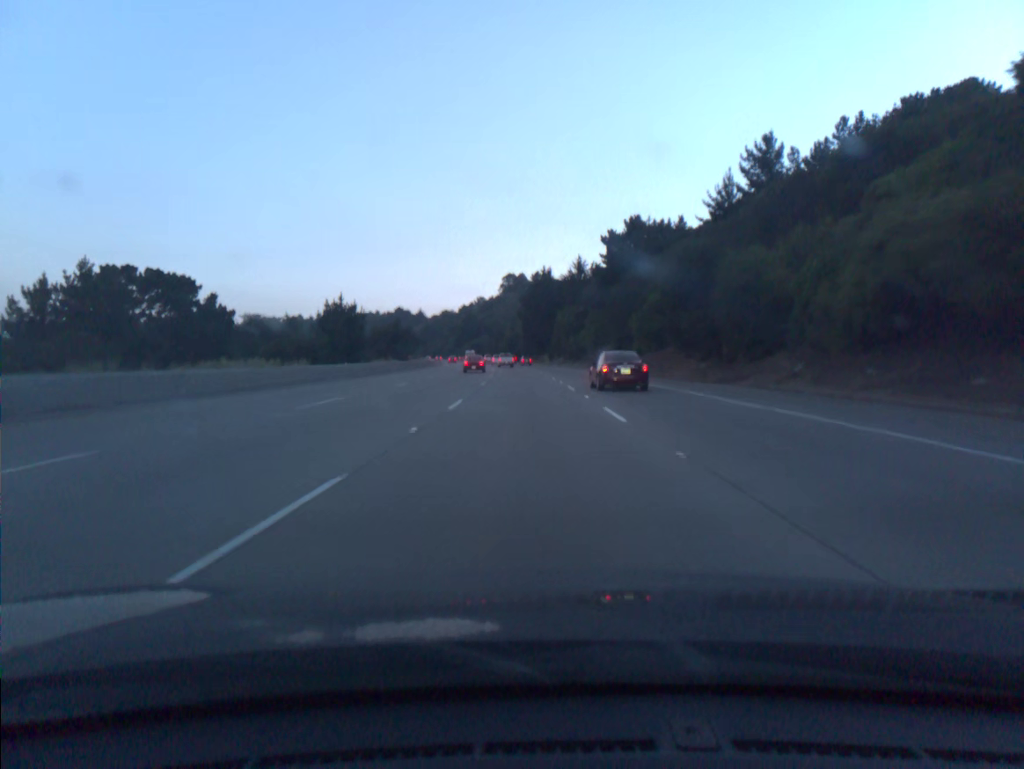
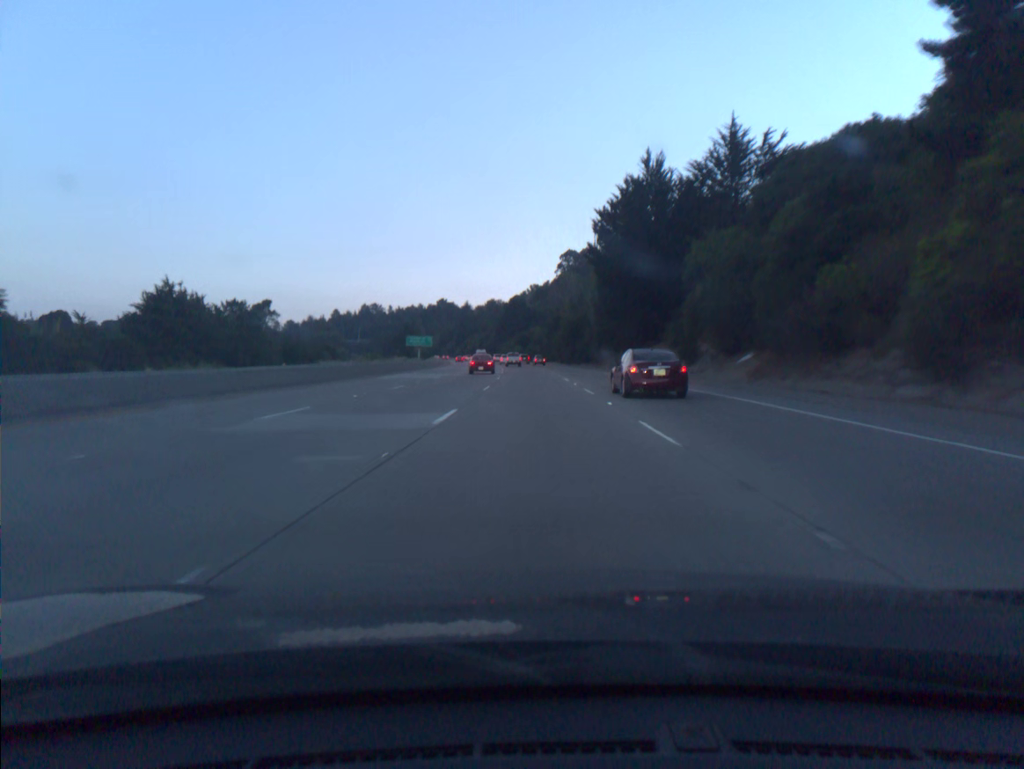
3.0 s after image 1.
(-3.6, +91.4) m; -4°
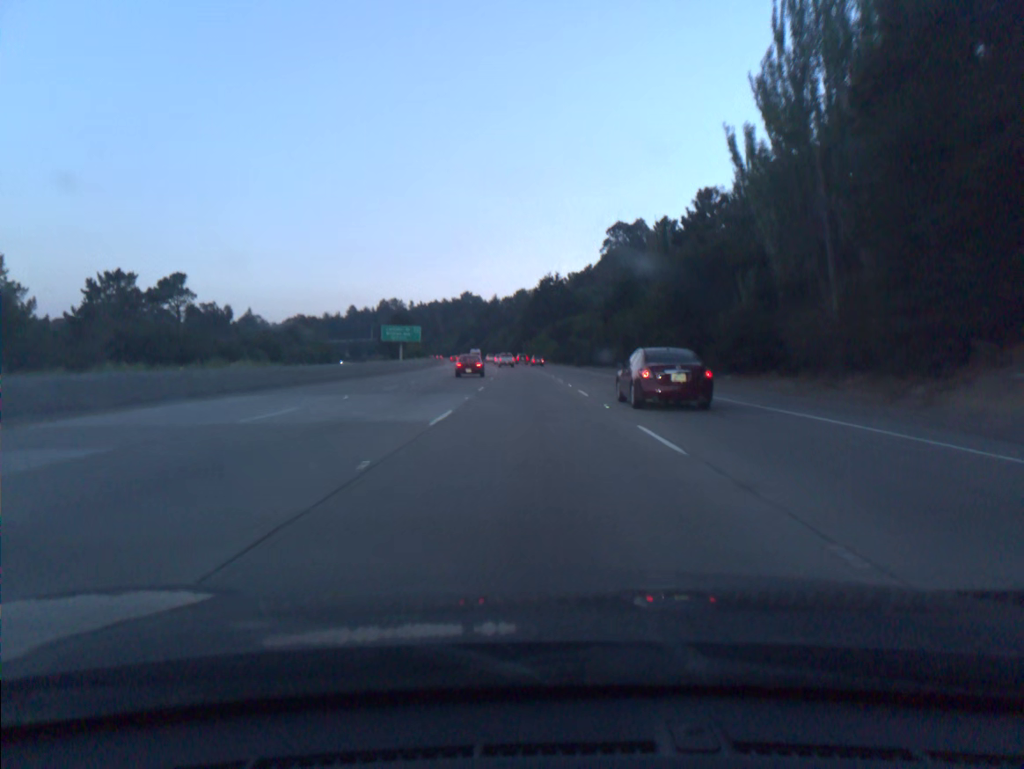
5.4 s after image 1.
(-1.6, +73.2) m; -3°
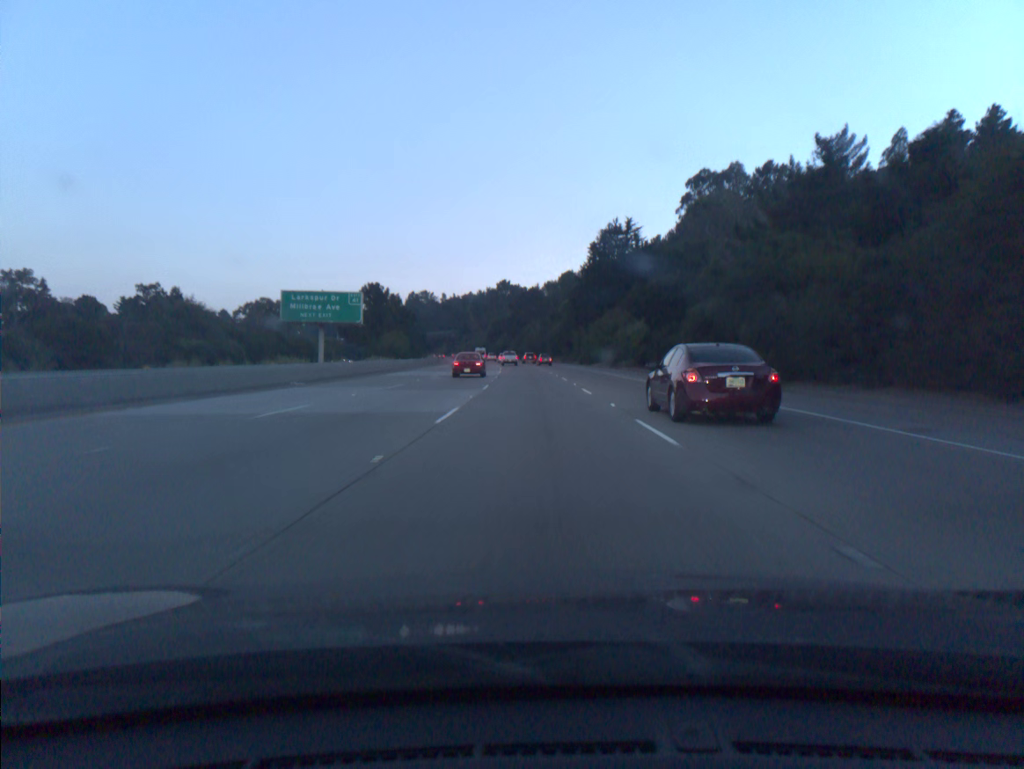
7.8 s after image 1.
(-2.1, +73.1) m; -3°
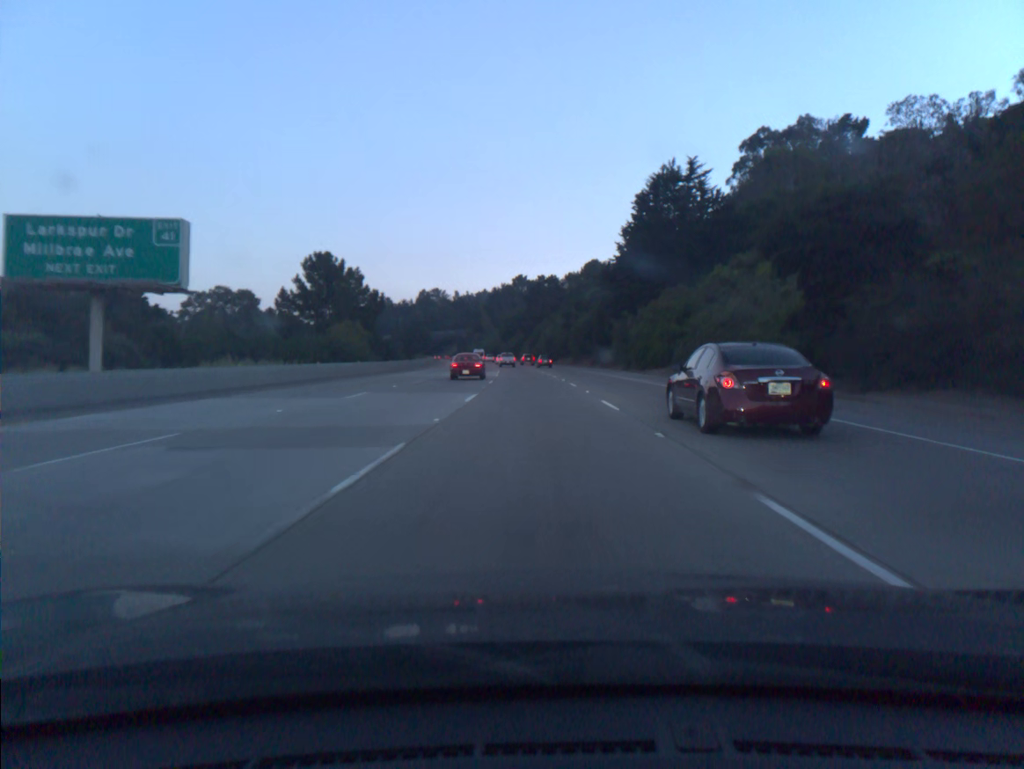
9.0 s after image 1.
(-0.4, +36.5) m; -1°
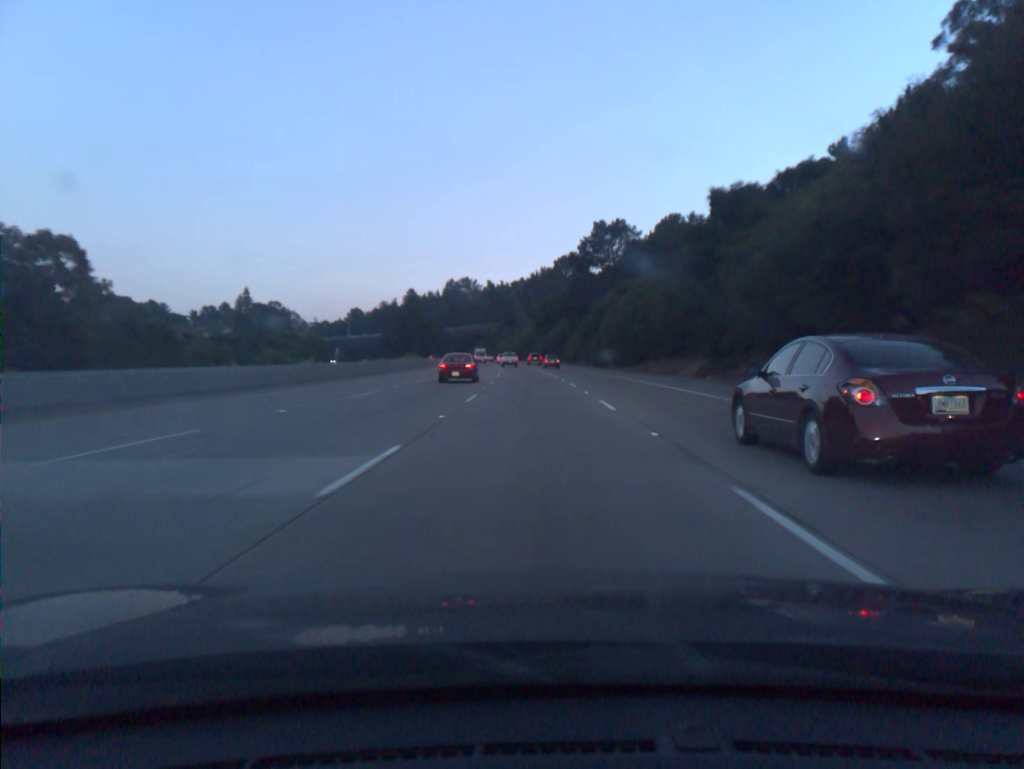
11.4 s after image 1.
(-1.9, +73.0) m; -3°
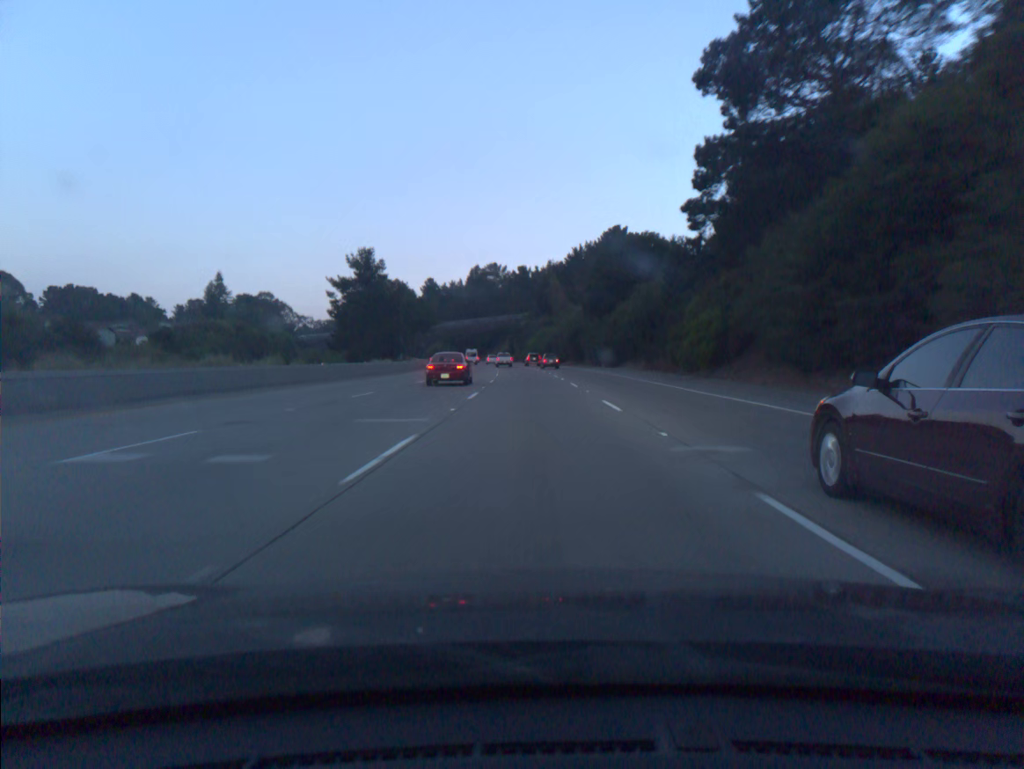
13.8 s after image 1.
(-1.8, +73.0) m; -3°
